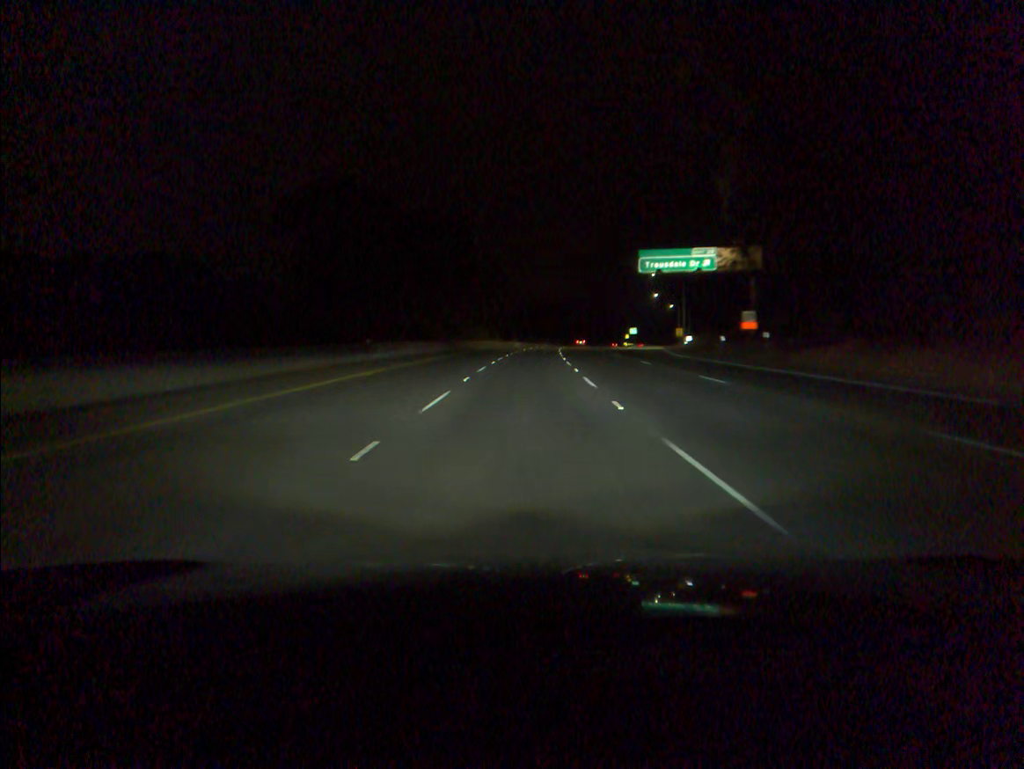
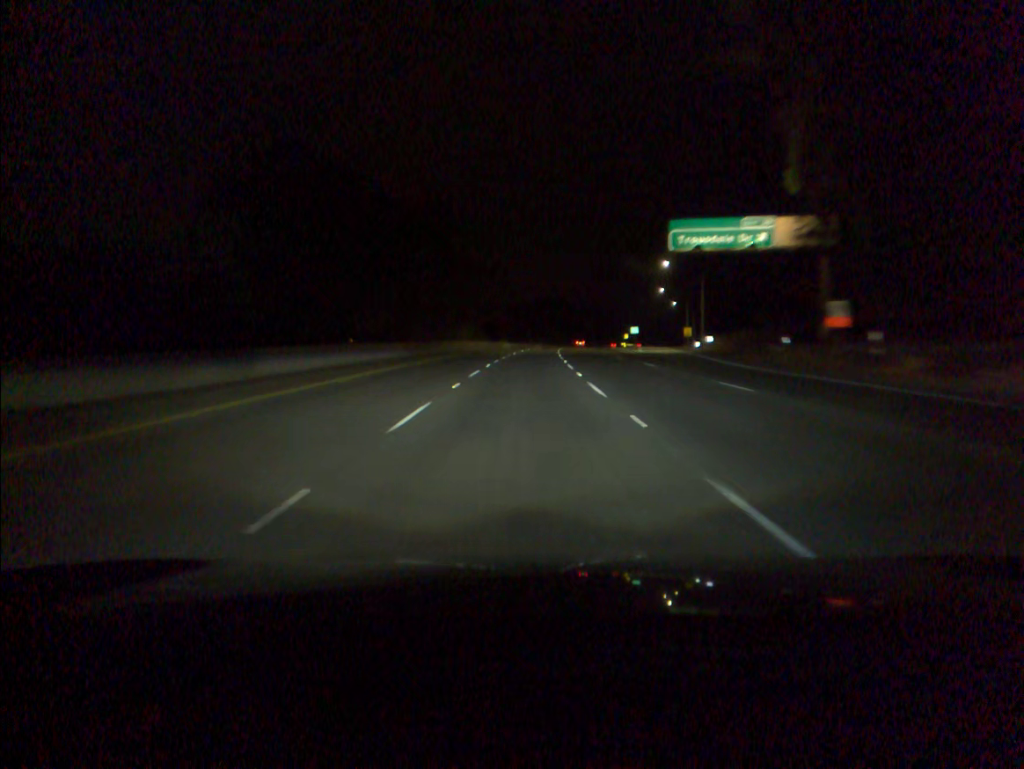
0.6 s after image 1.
(+0.1, +17.6) m; +1°
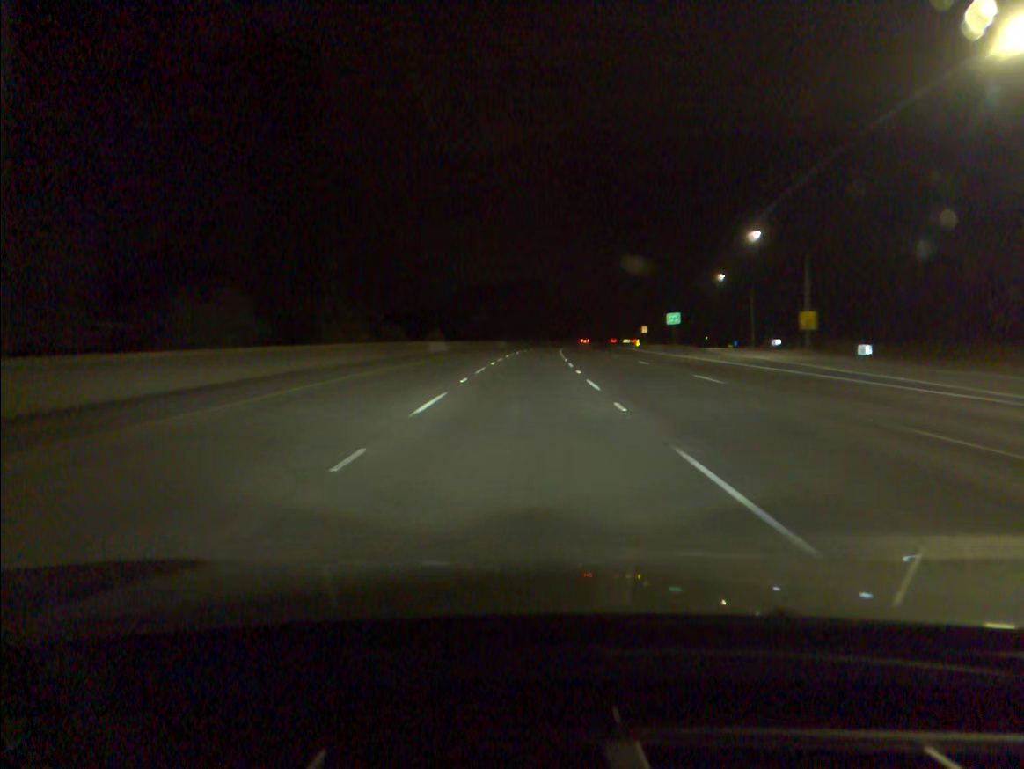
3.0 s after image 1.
(+1.5, +70.4) m; +3°
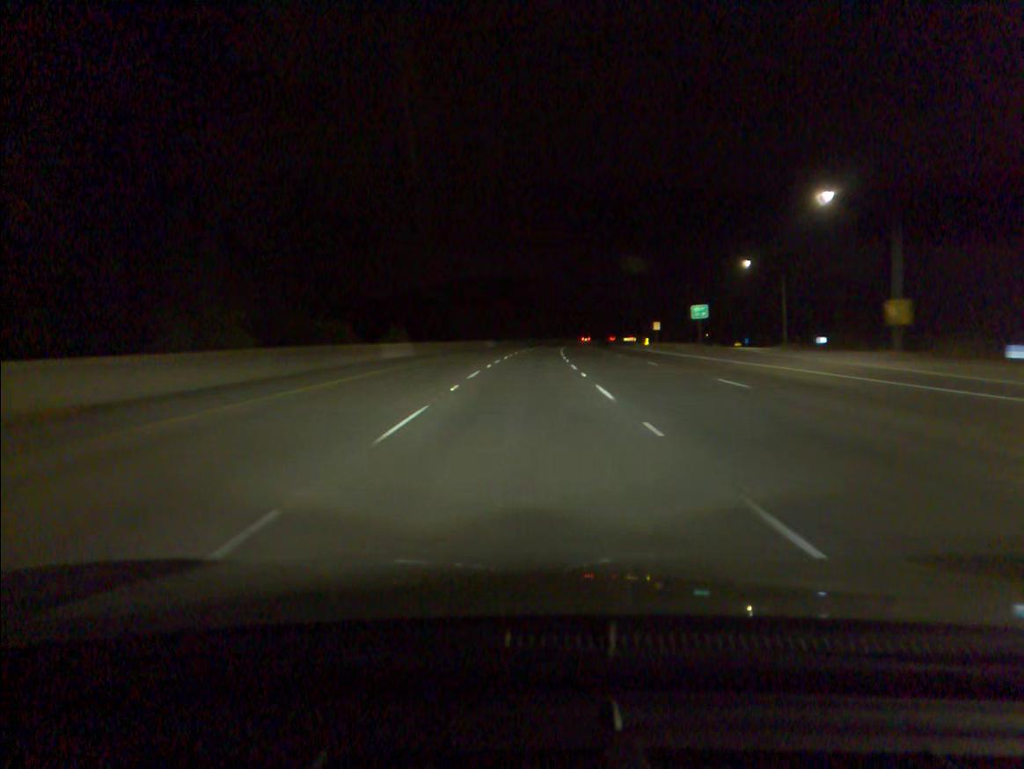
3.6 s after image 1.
(+0.1, +17.6) m; +1°
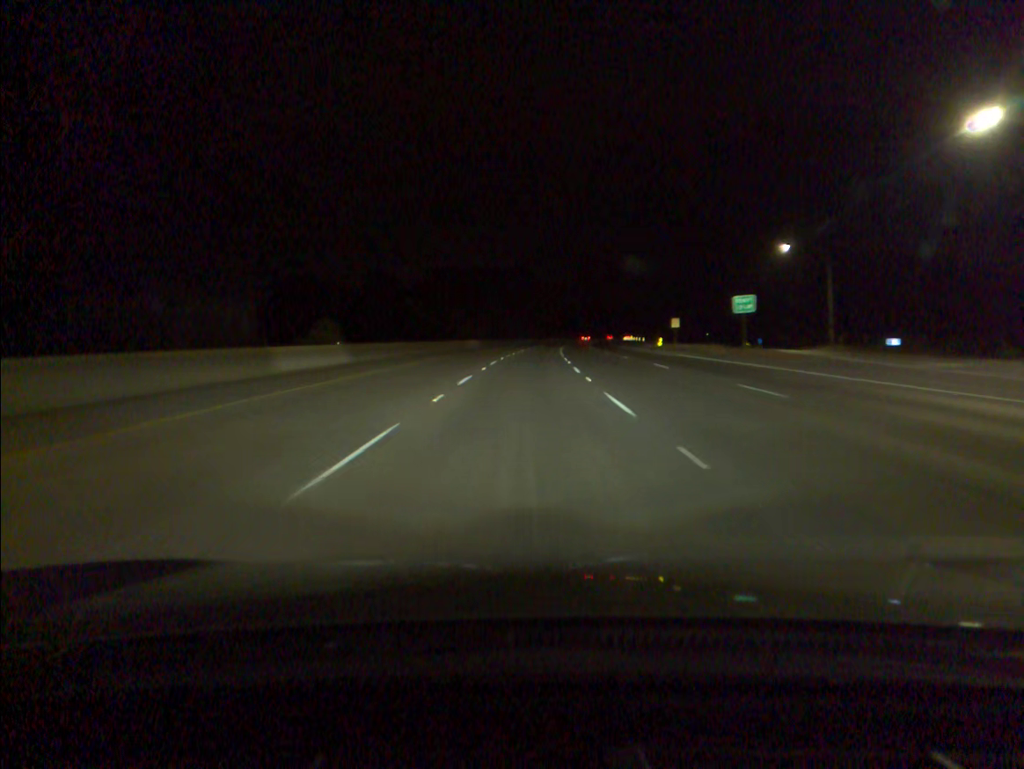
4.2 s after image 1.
(+0.1, +17.6) m; +1°
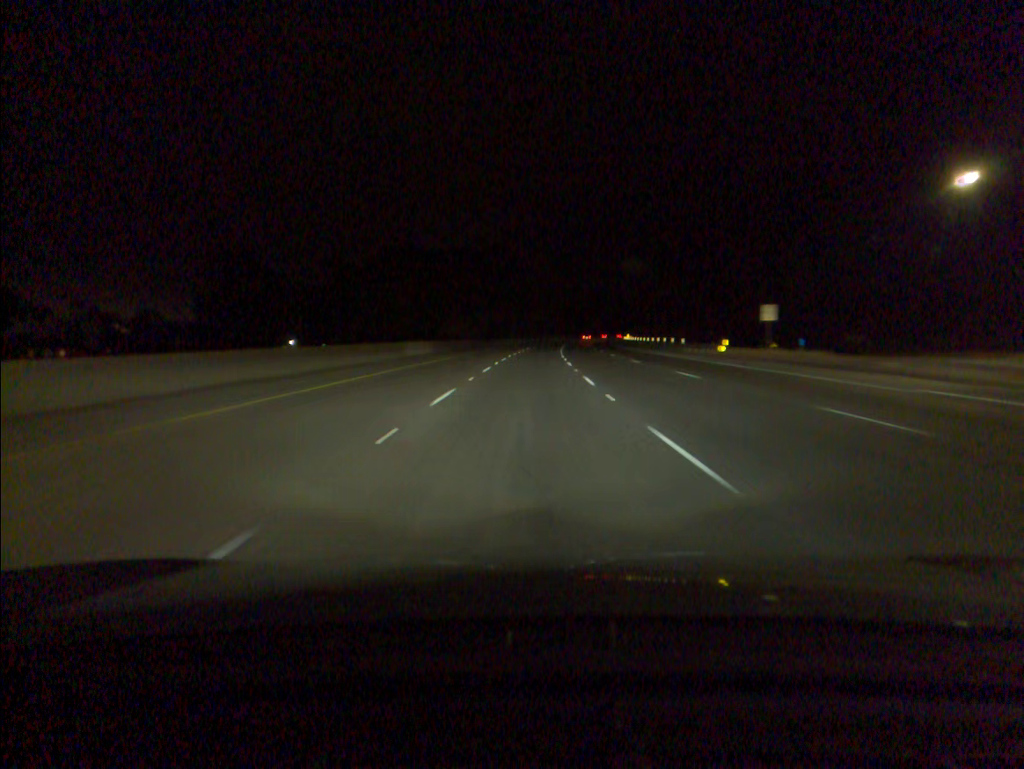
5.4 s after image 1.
(+0.4, +35.3) m; +1°
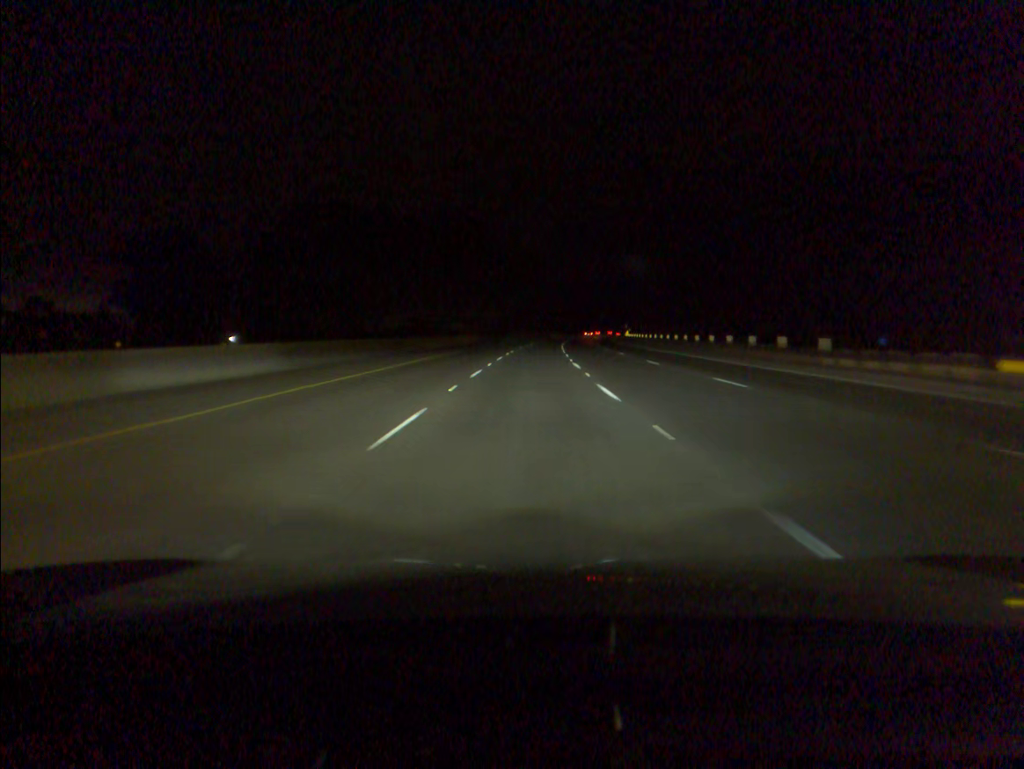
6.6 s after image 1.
(+0.4, +35.3) m; +1°
